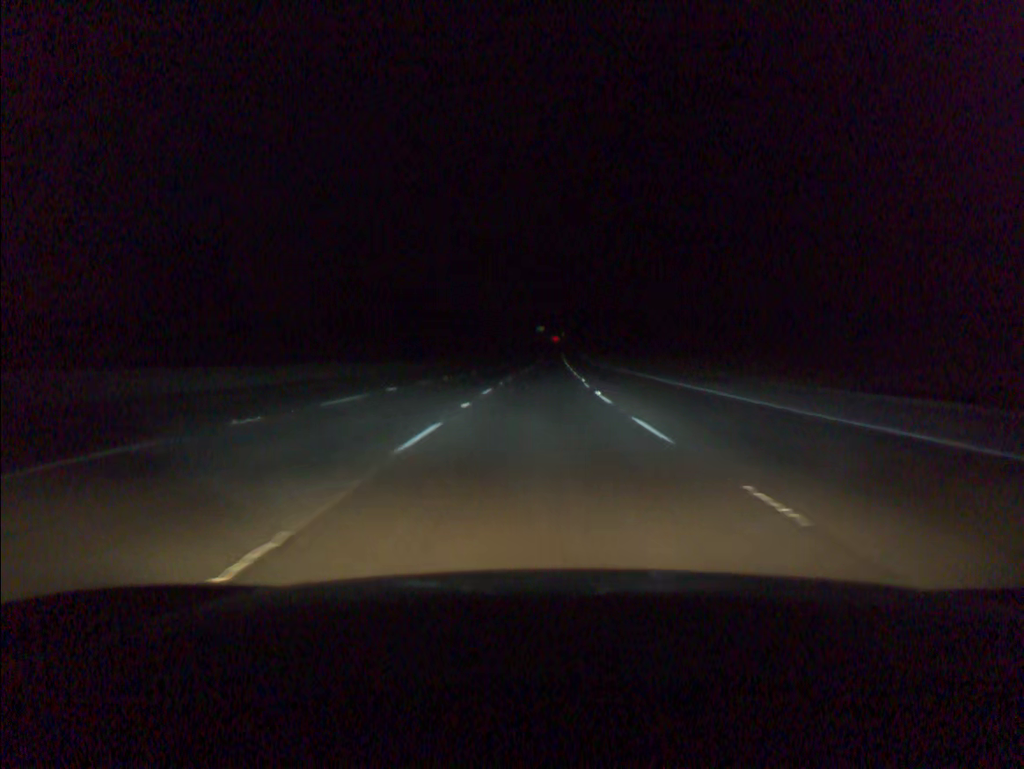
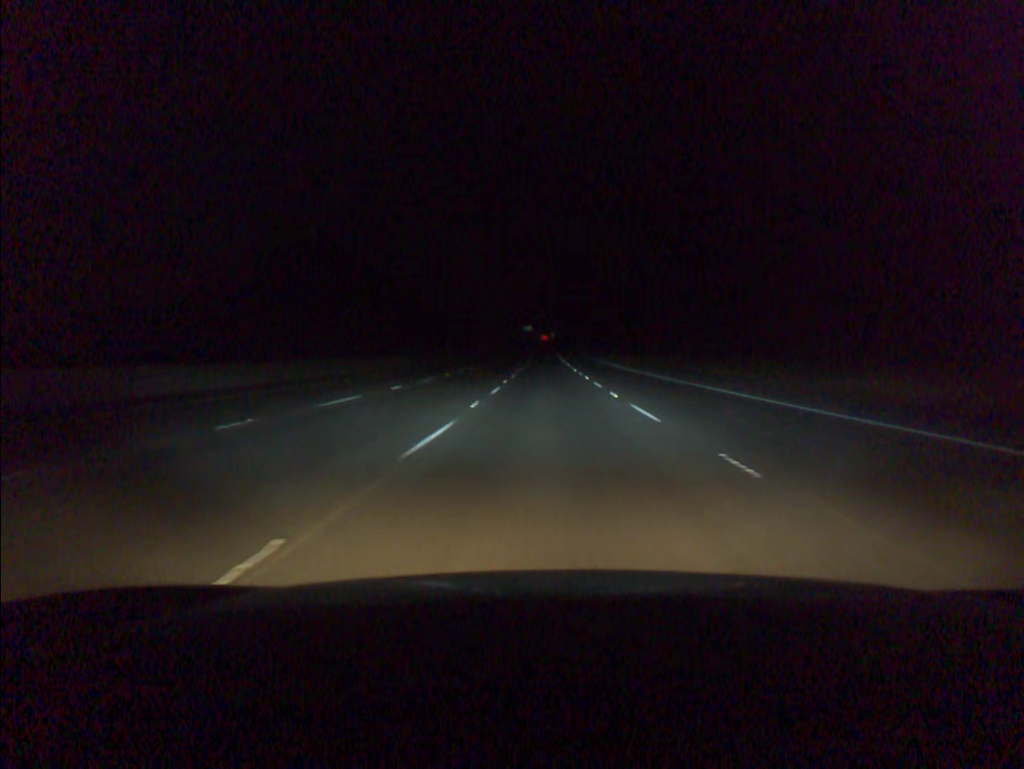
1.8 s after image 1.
(+0.3, +58.7) m; +1°
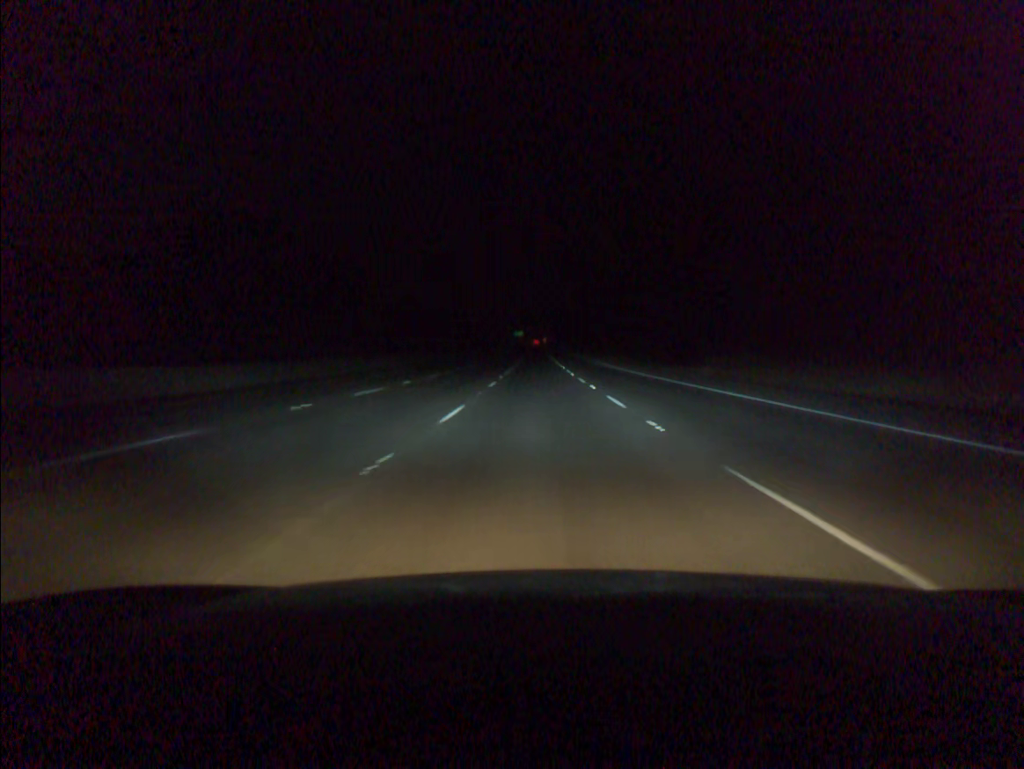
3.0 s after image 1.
(+0.3, +39.1) m; +1°
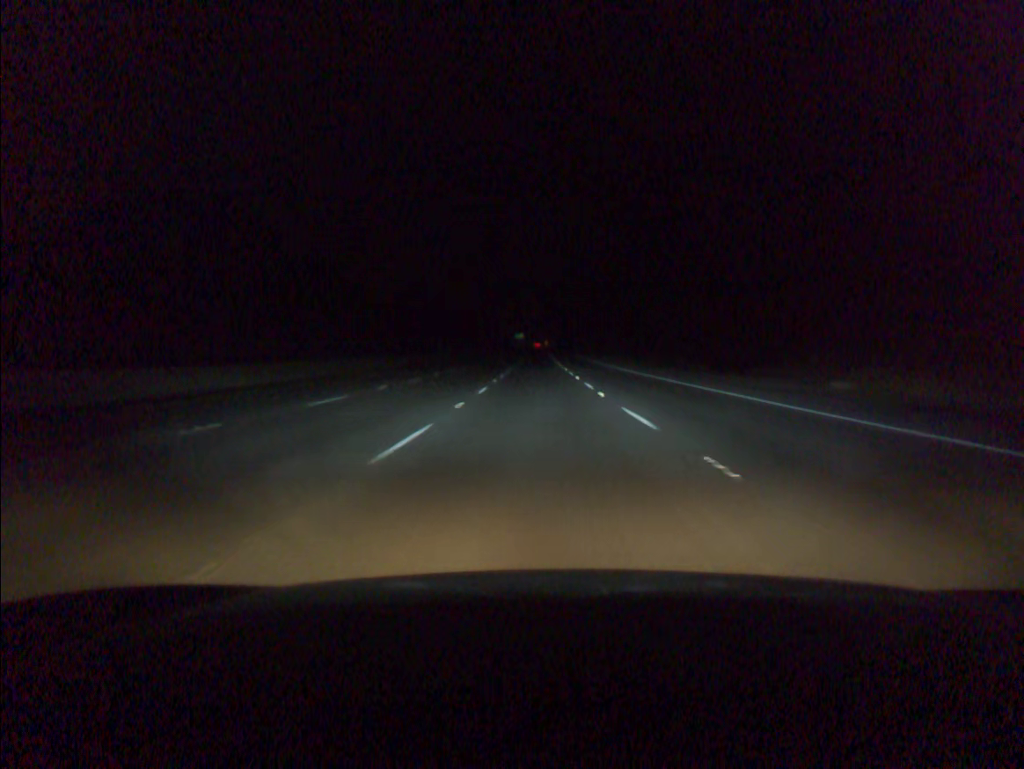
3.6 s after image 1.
(0.0, +19.5) m; 0°
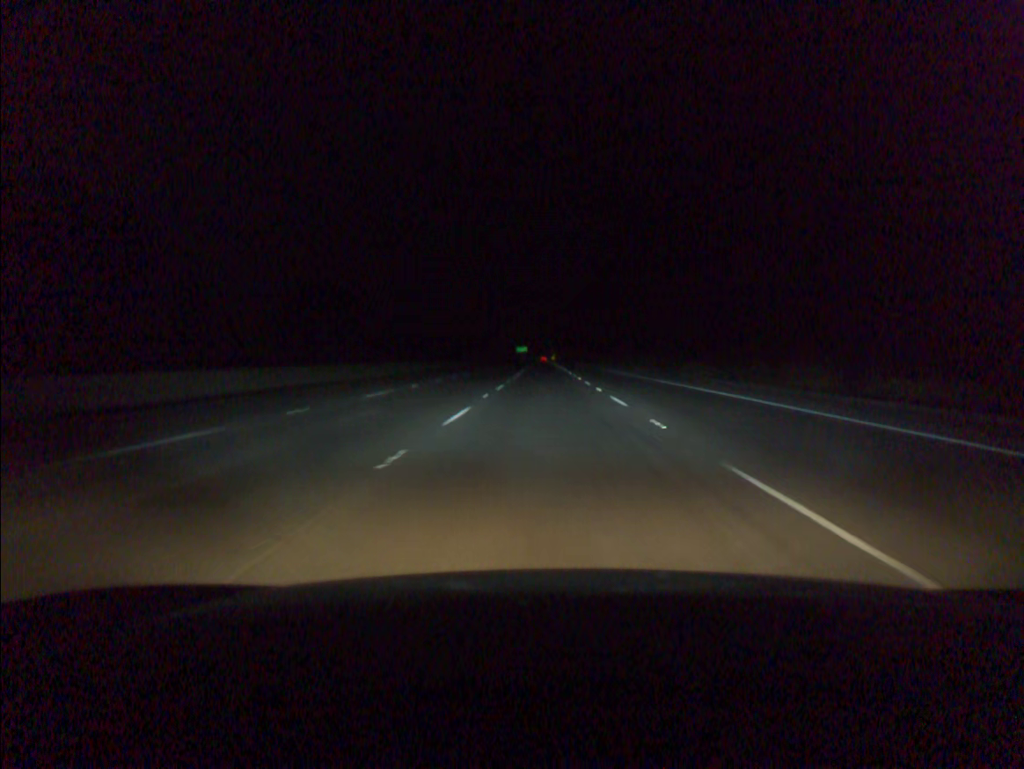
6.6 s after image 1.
(-0.6, +97.0) m; 0°
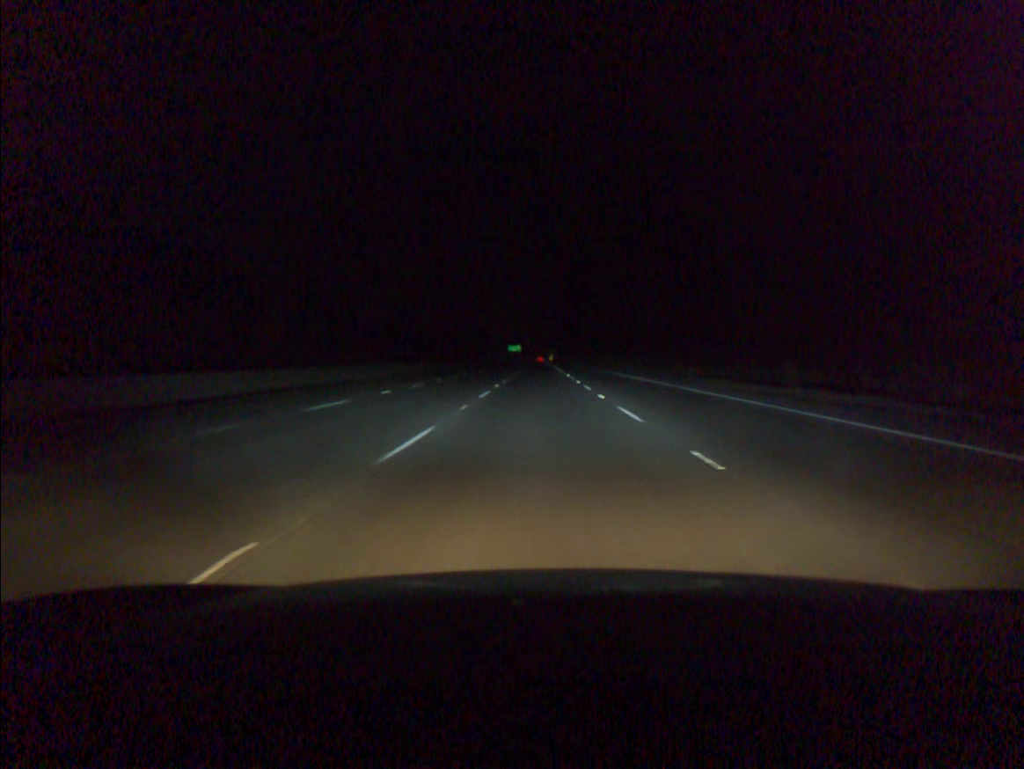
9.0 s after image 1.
(+0.3, +77.6) m; 0°
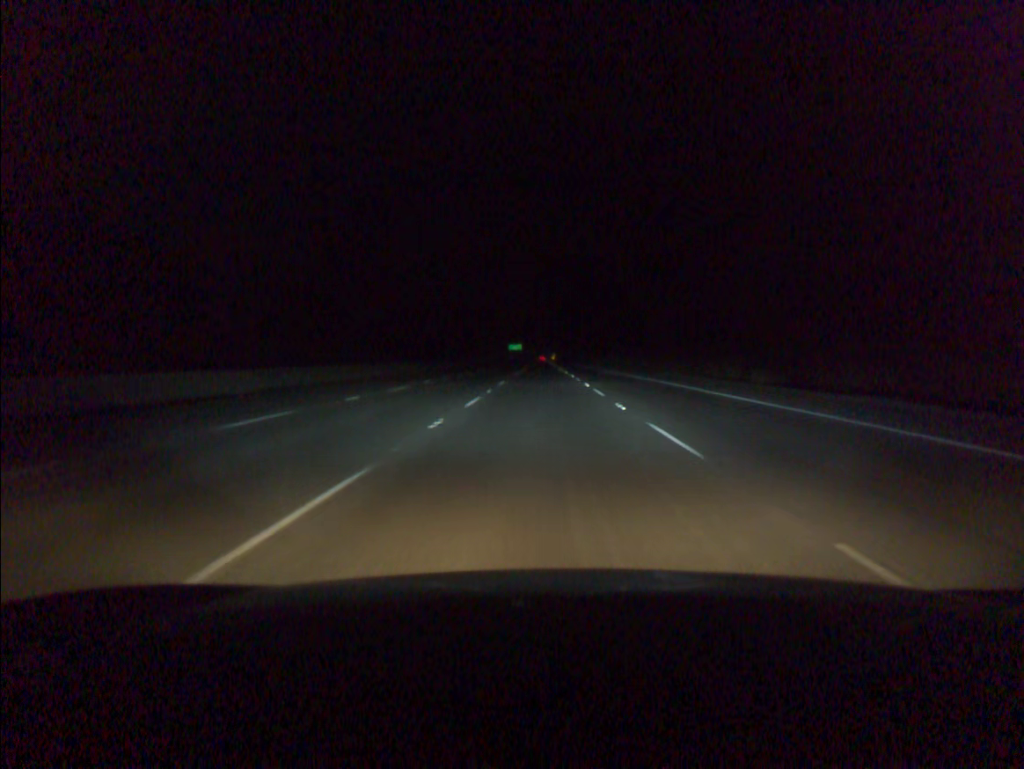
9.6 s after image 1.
(0.0, +19.5) m; 0°
